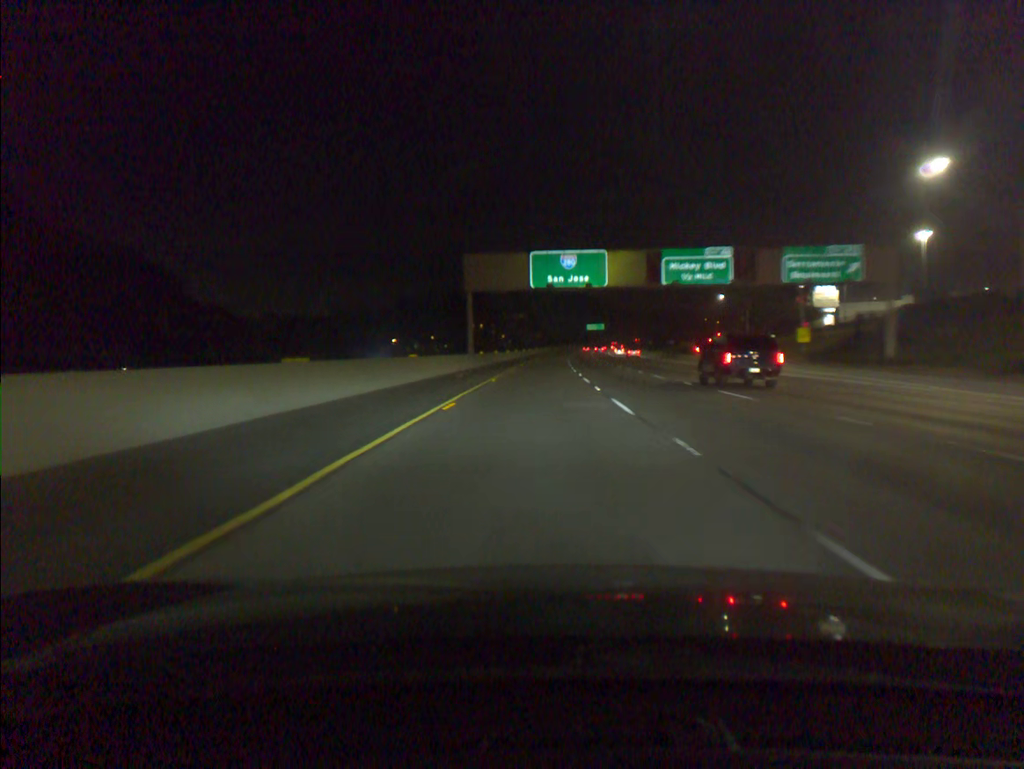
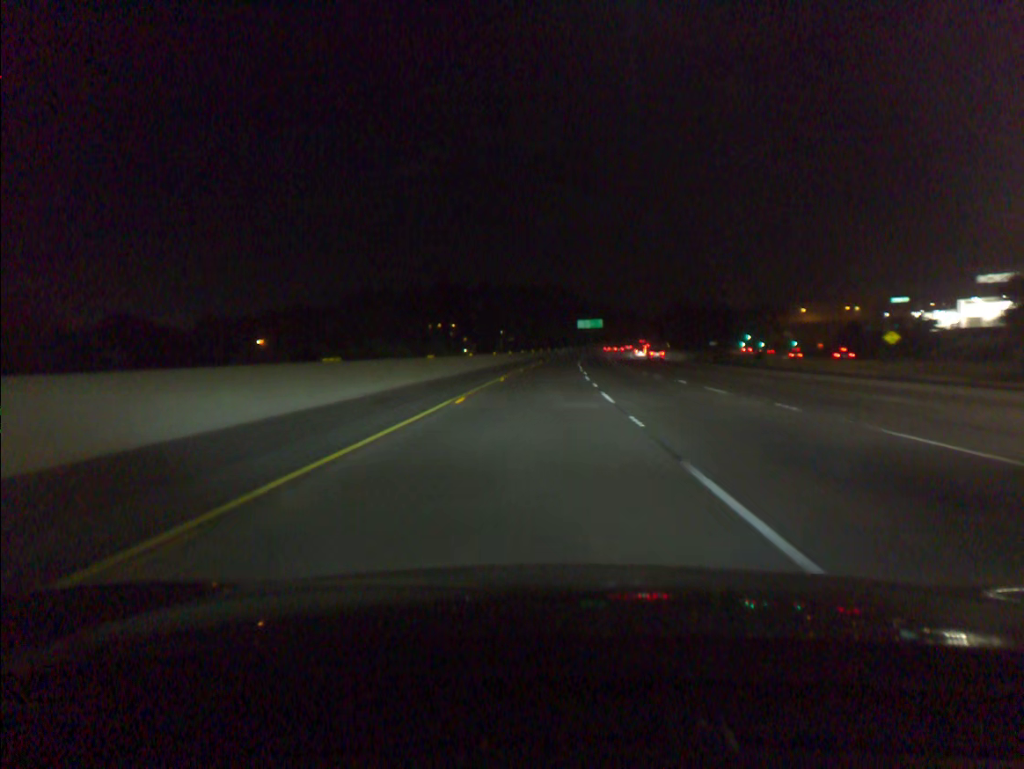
(+1.9, +99.8) m; +2°
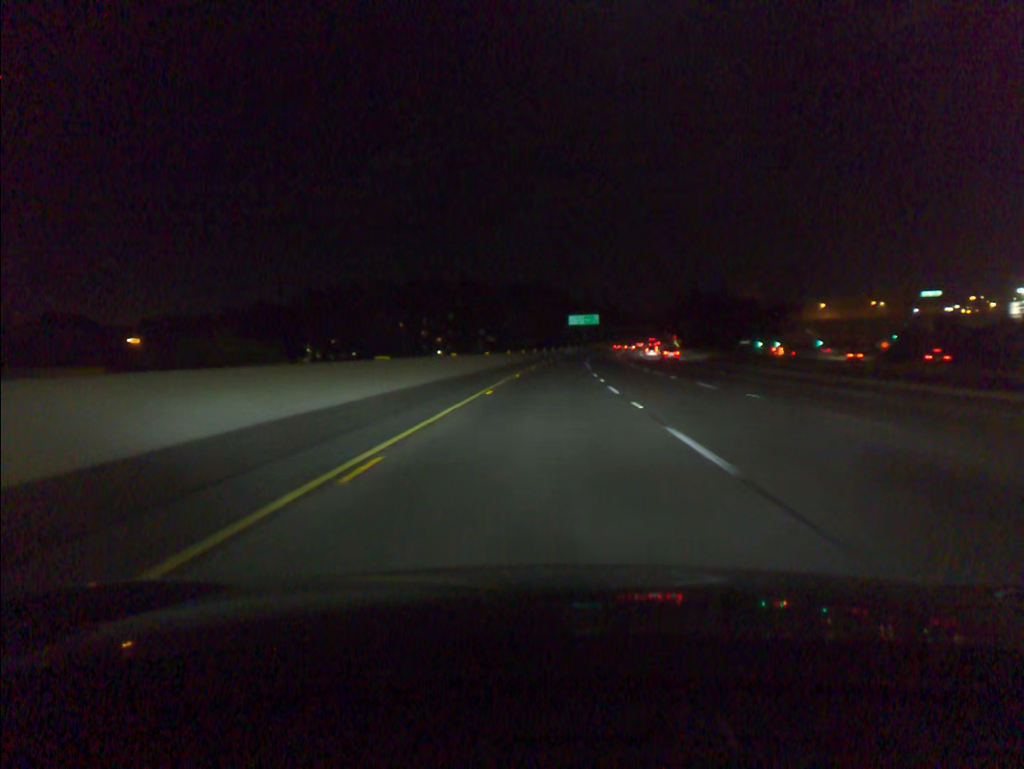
(+0.3, +40.2) m; +1°
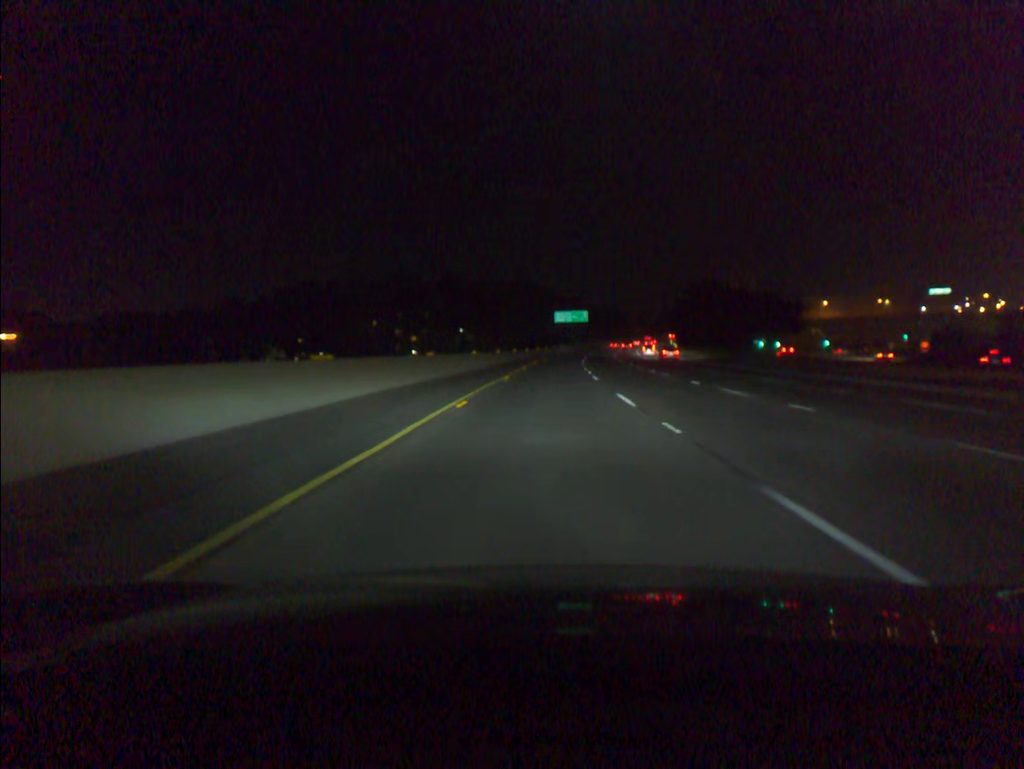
(+0.2, +20.1) m; +1°
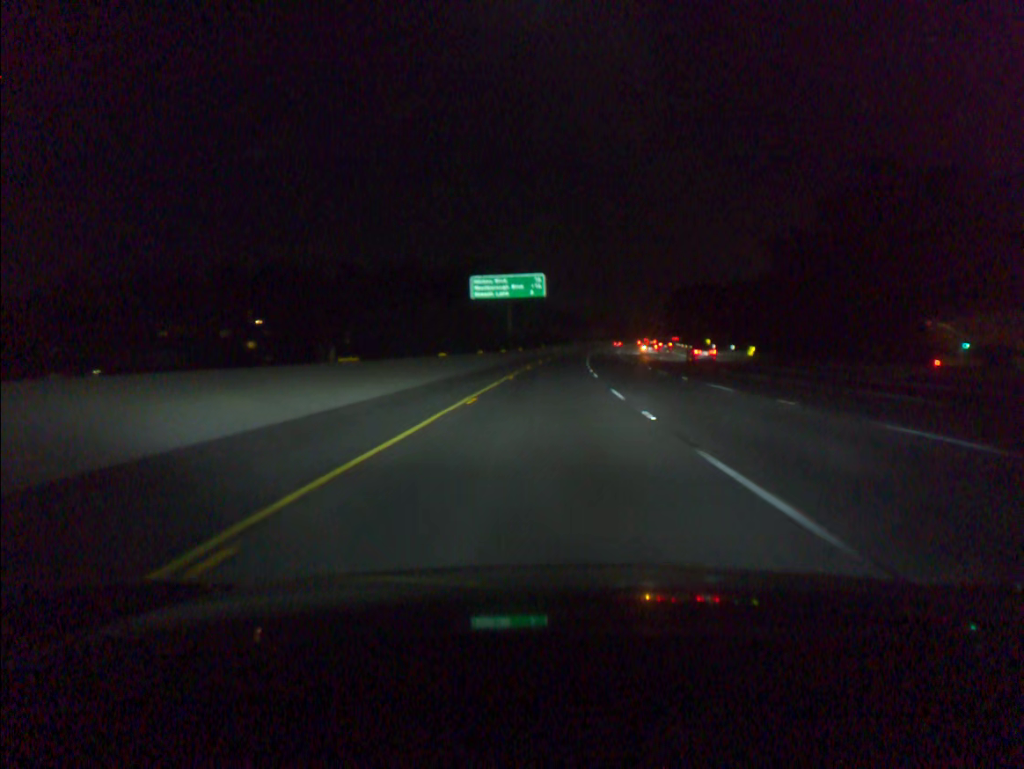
(+3.7, +100.3) m; +4°
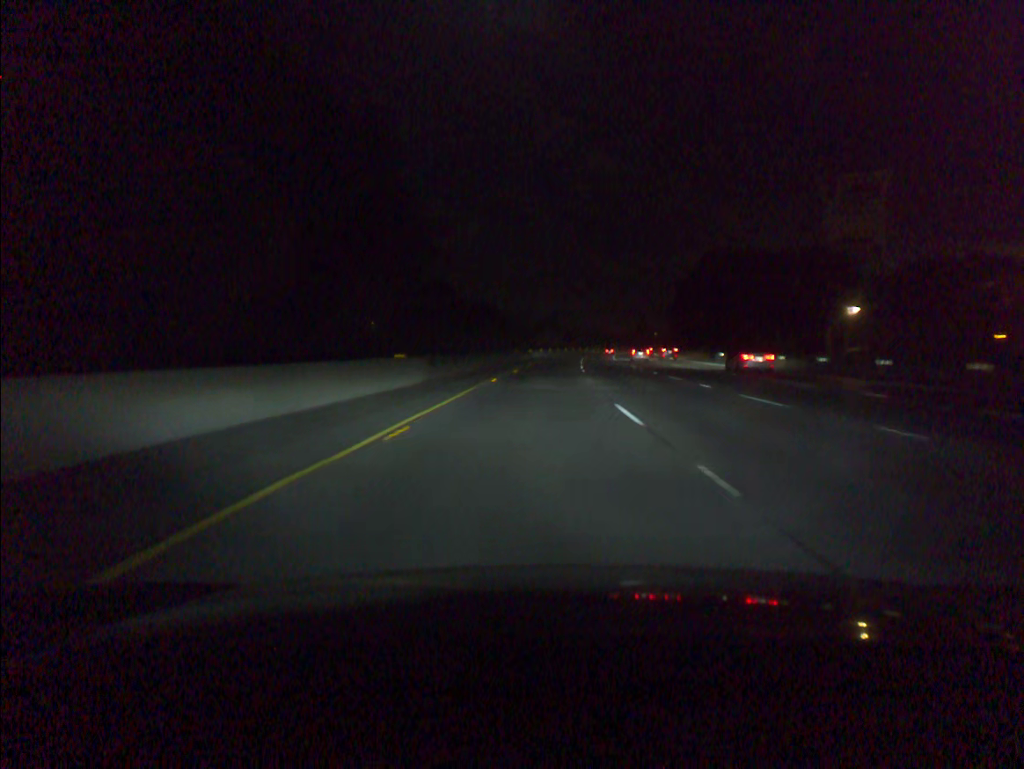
(+3.0, +80.0) m; +4°
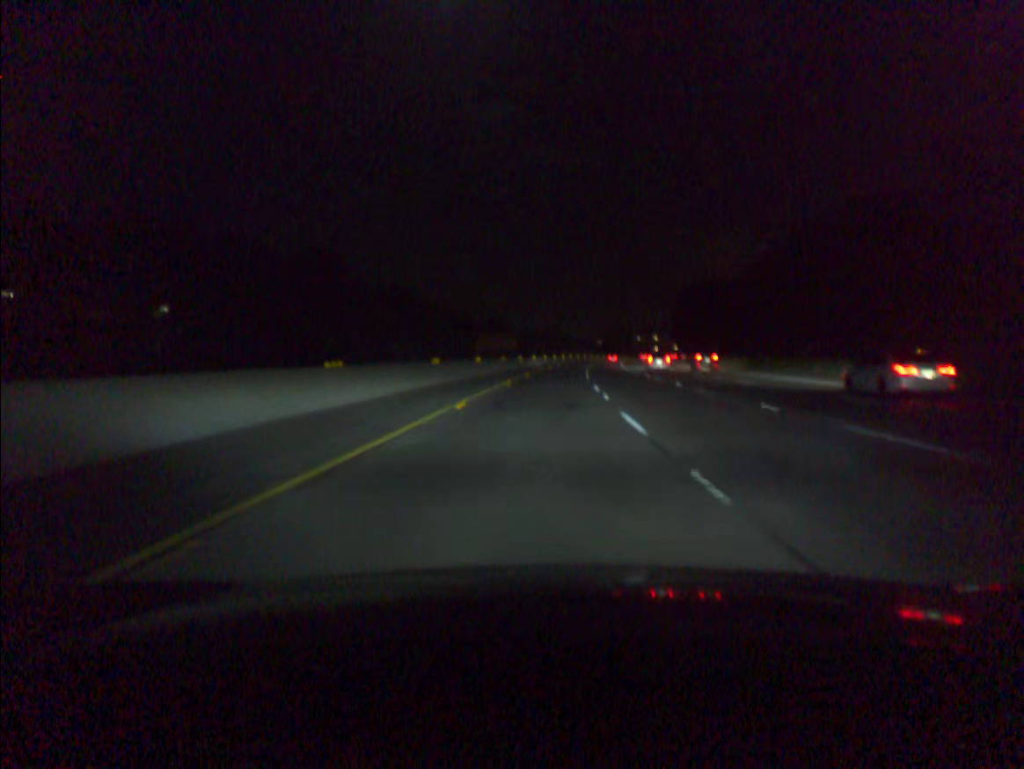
(+2.4, +79.8) m; +3°
